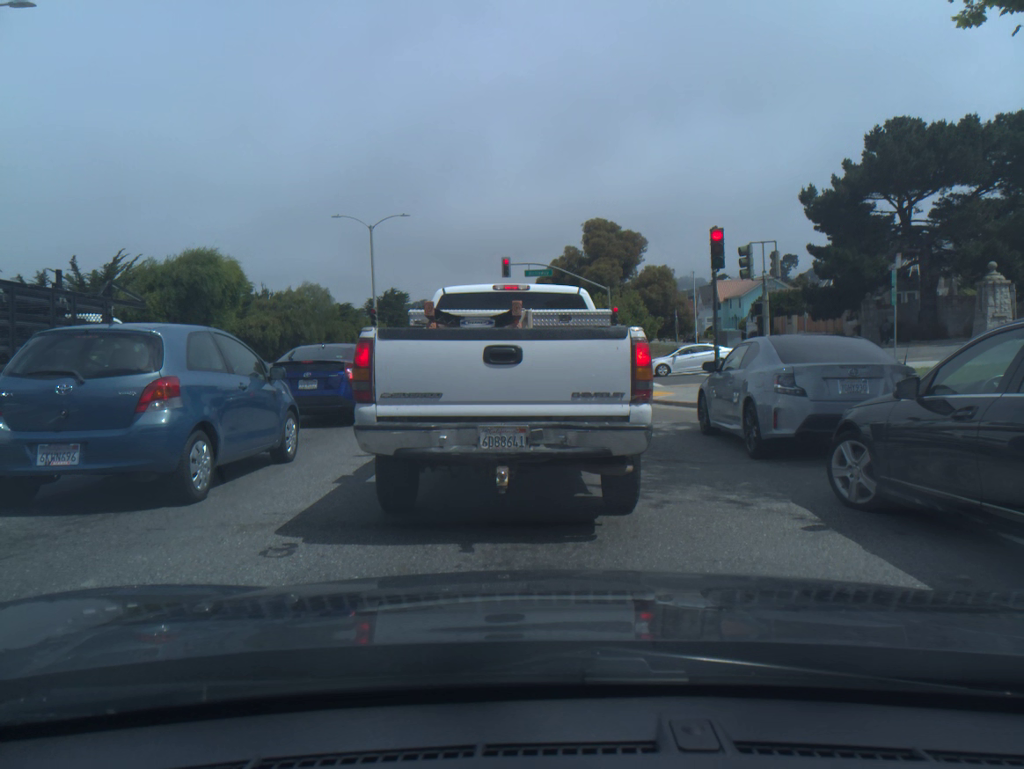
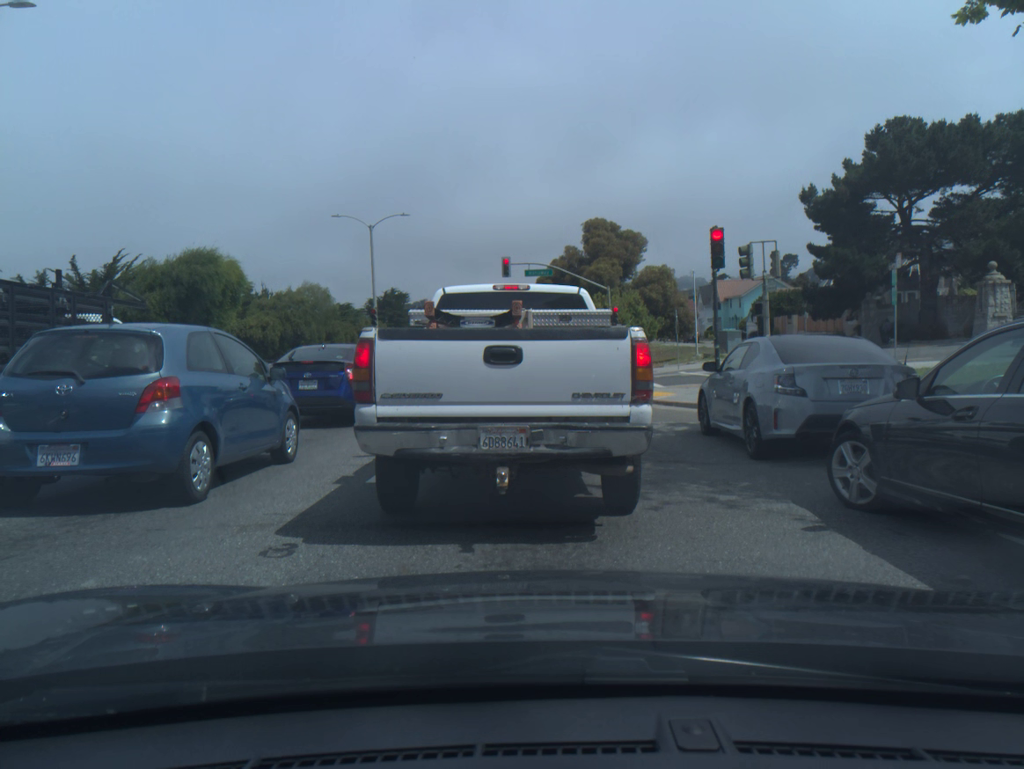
(0.0, 0.0) m; 0°
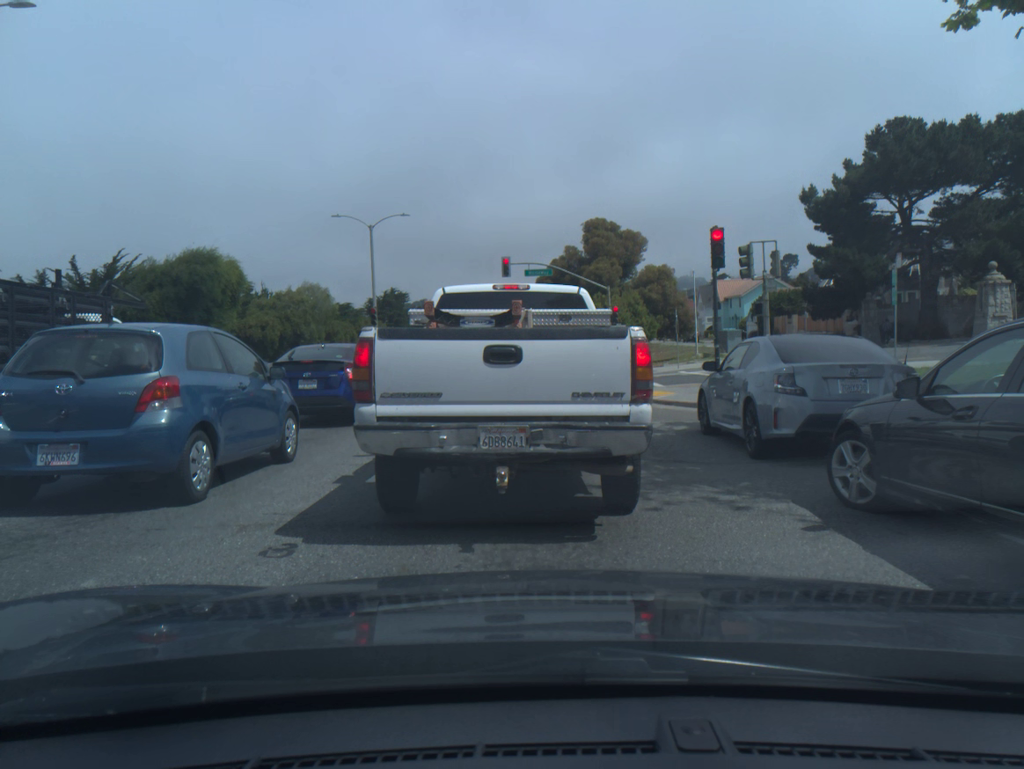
(0.0, 0.0) m; 0°
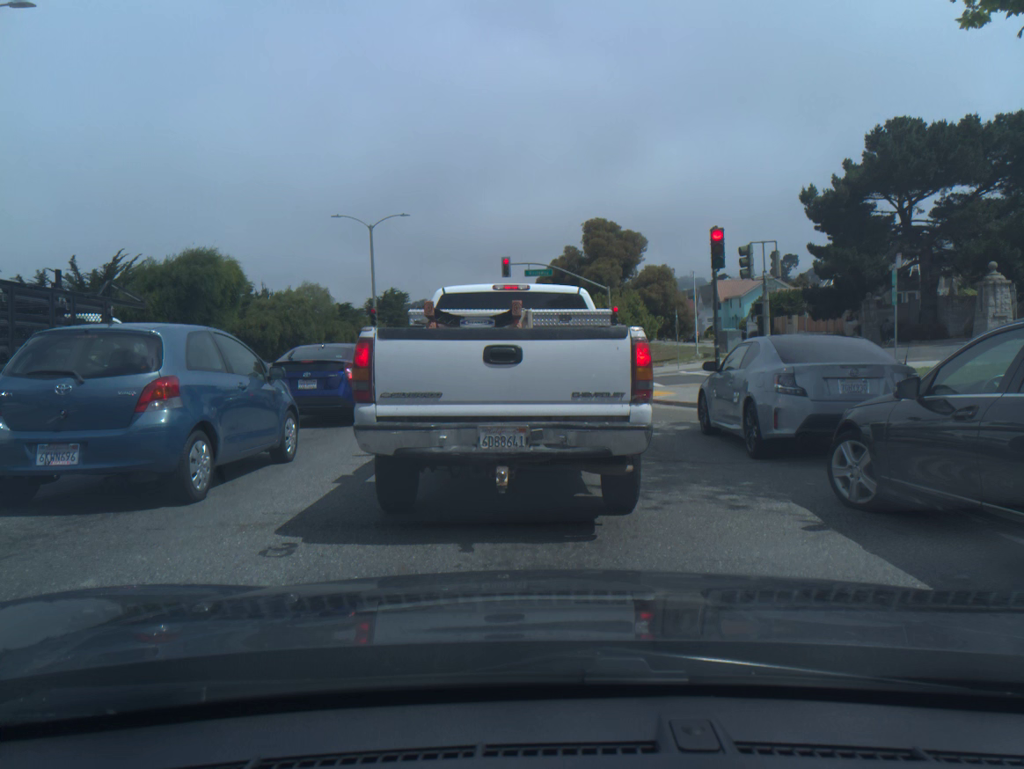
(0.0, 0.0) m; 0°
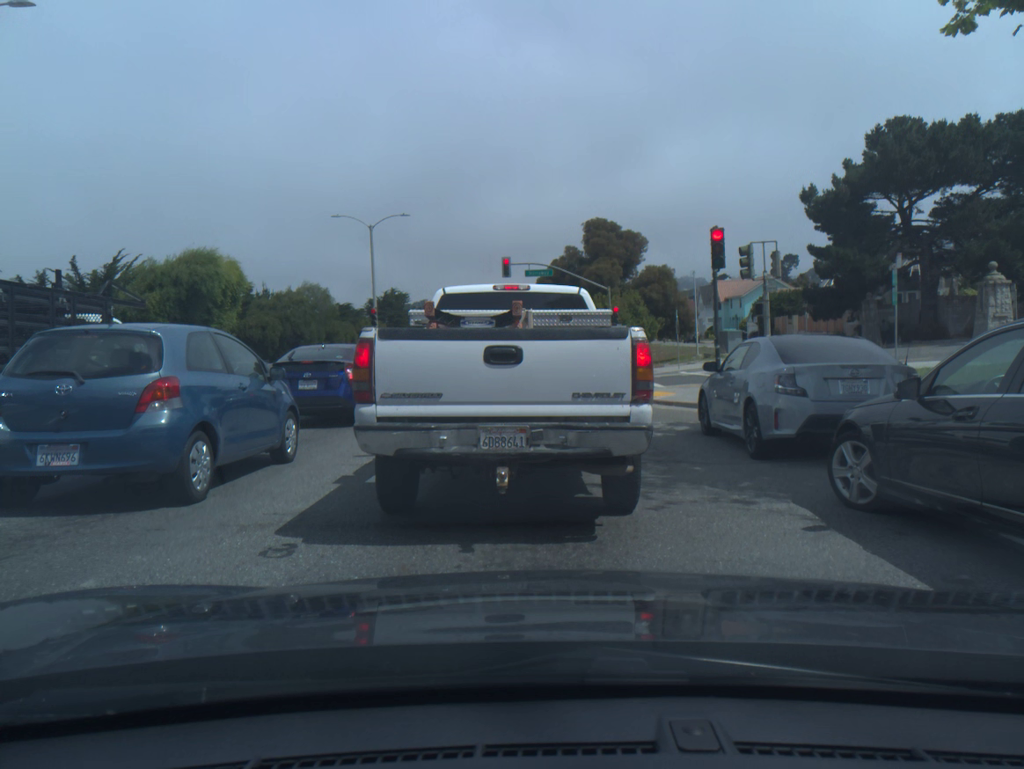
(-0.1, -0.1) m; 0°
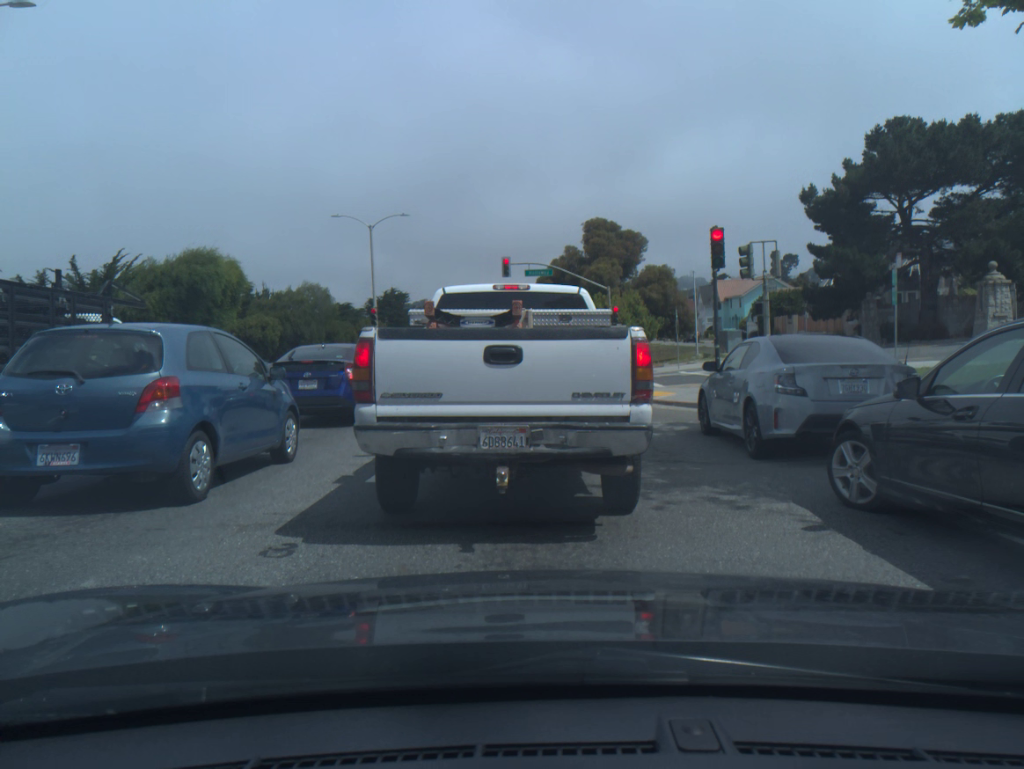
(-0.1, -0.1) m; 0°
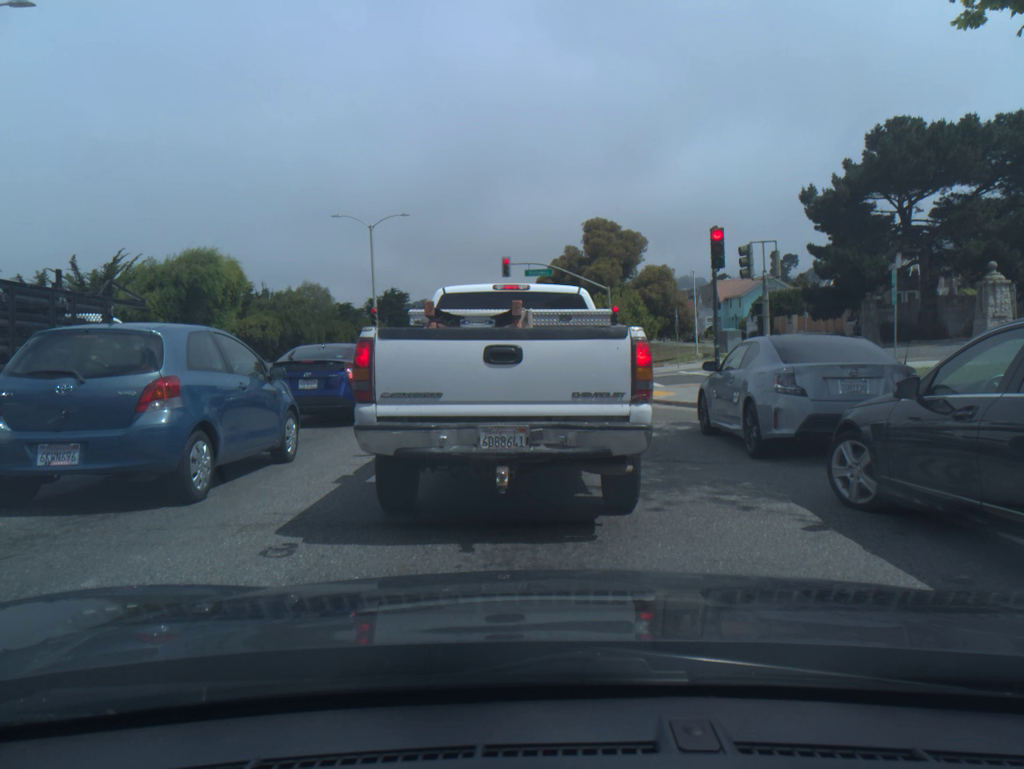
(0.0, -0.1) m; 0°
